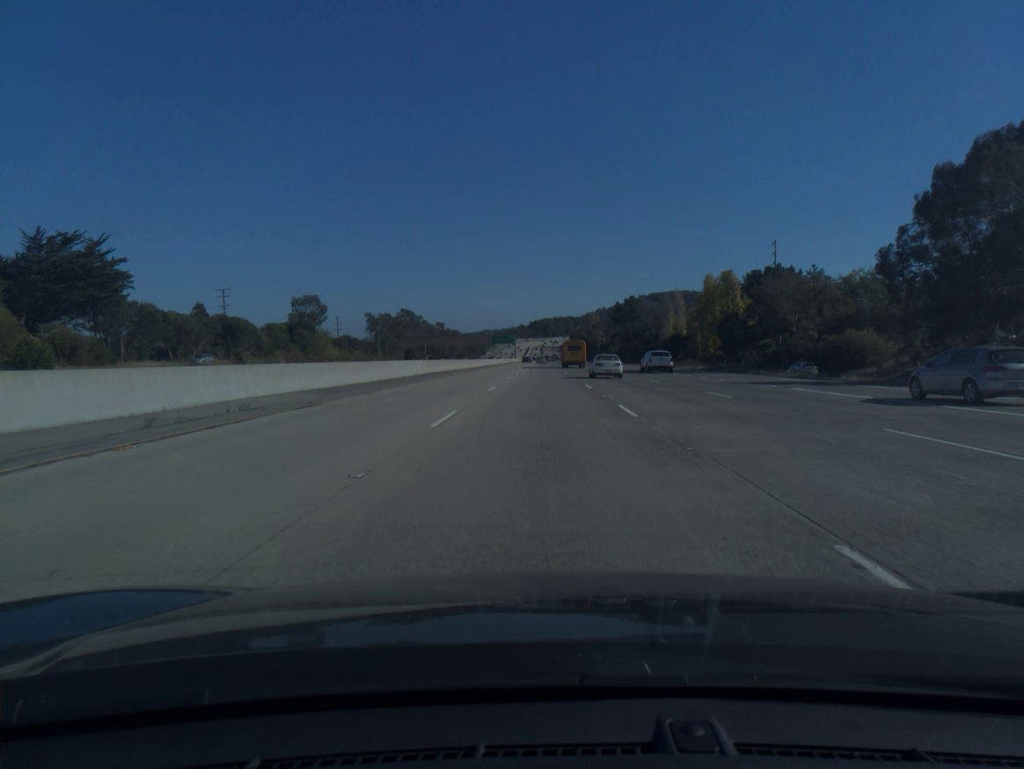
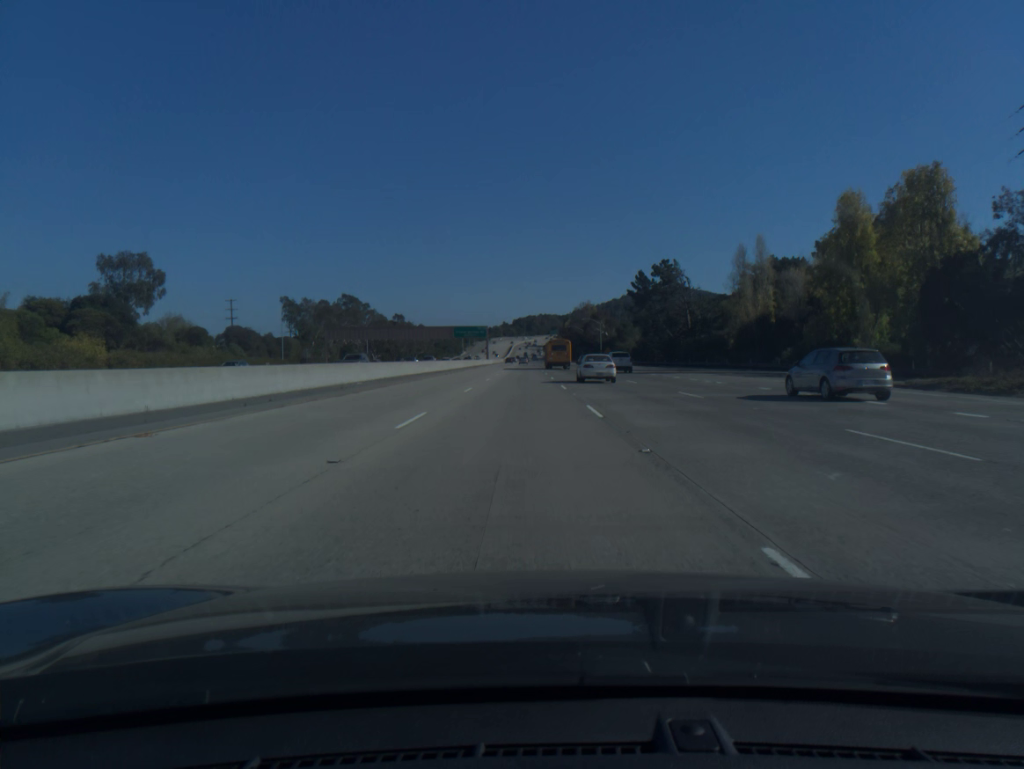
(+0.5, +71.3) m; +1°
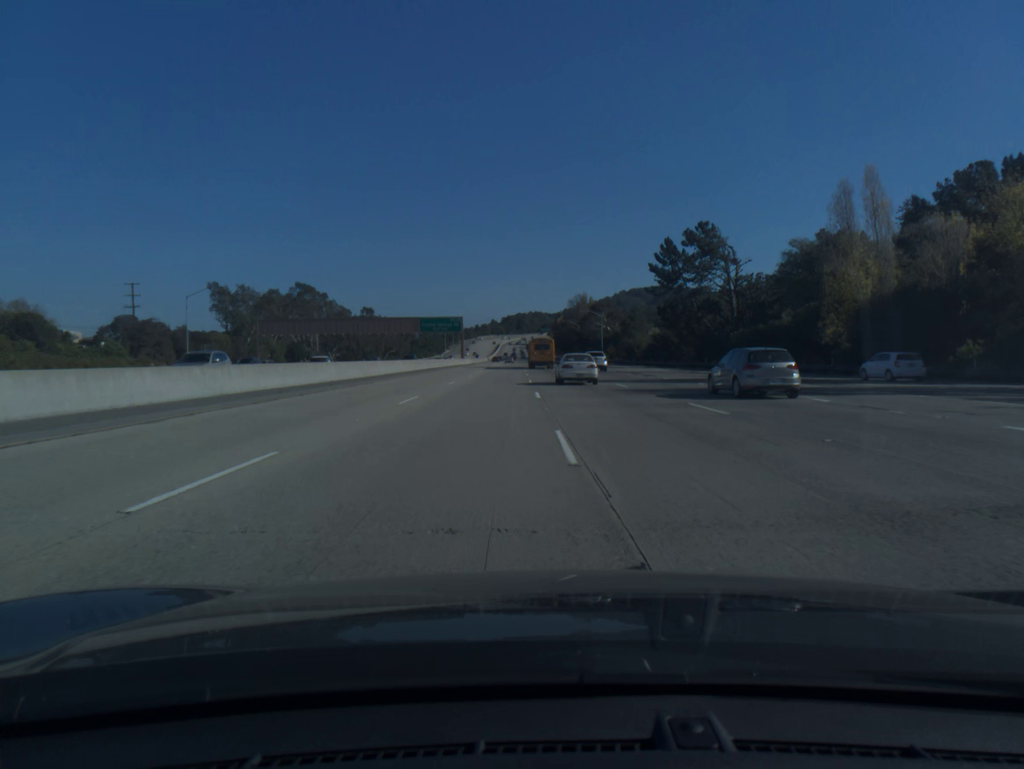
(+0.2, +35.4) m; +1°
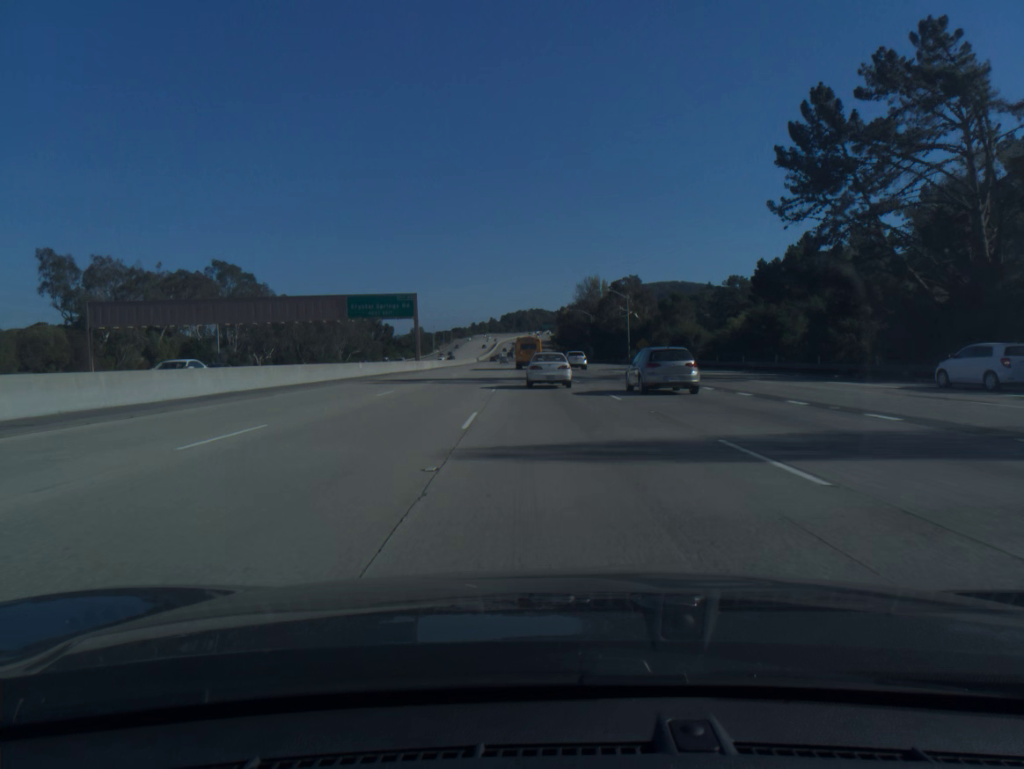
(+0.1, +52.5) m; 0°
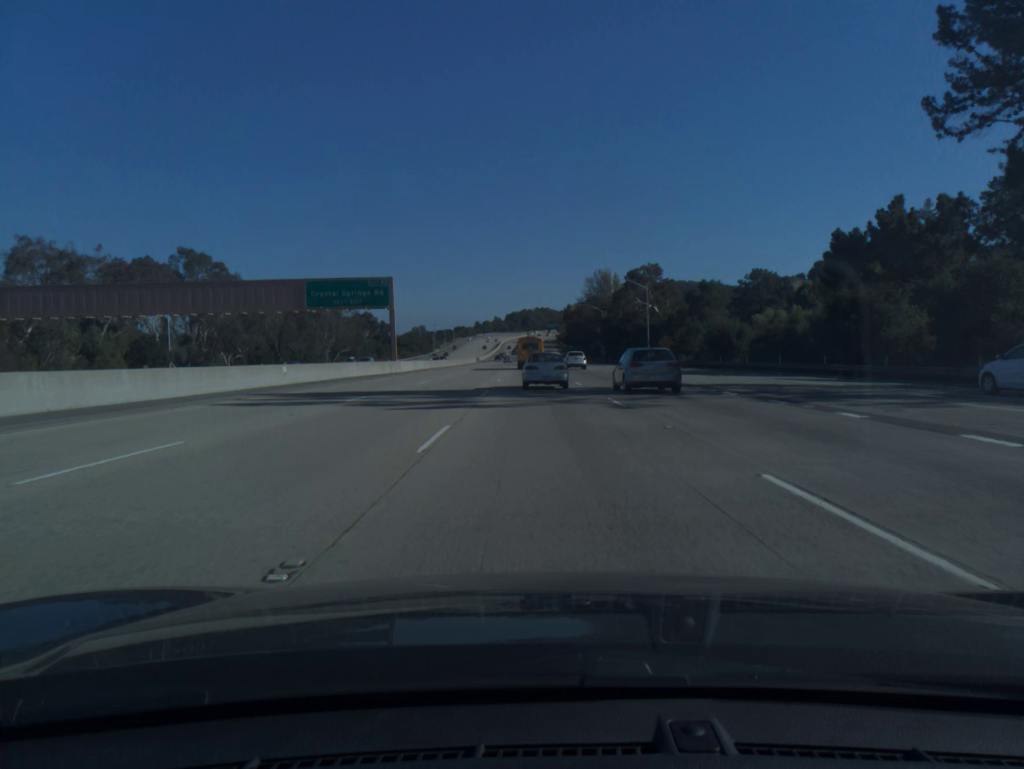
(-0.1, +17.2) m; 0°
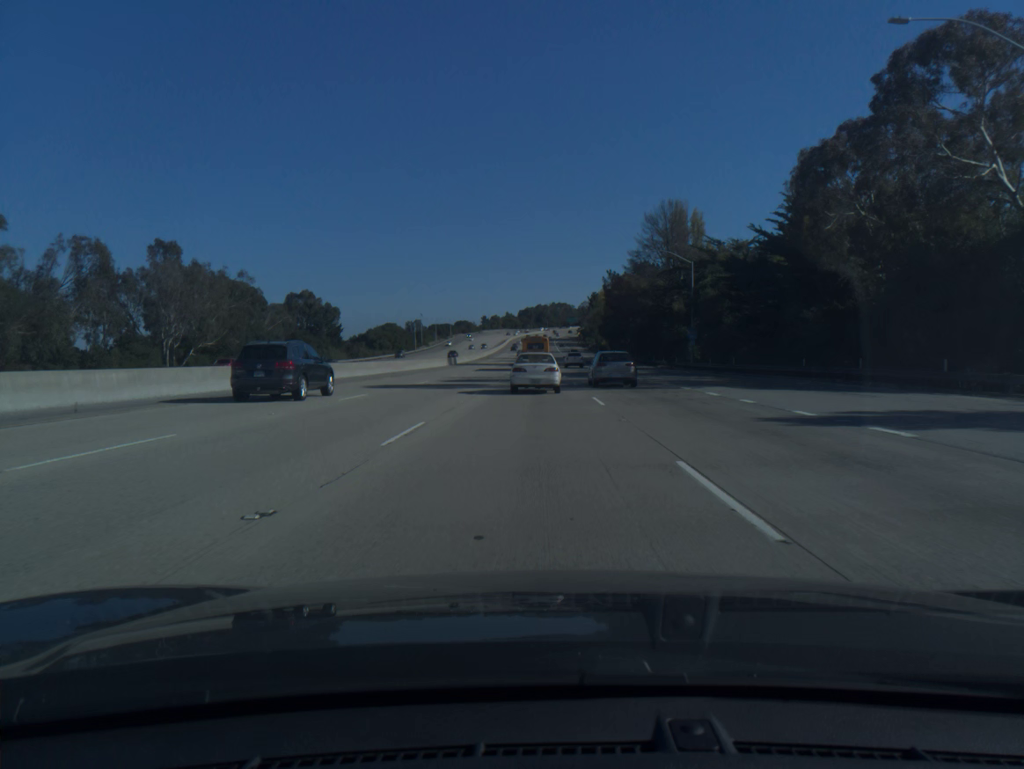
(-0.9, +84.7) m; -1°
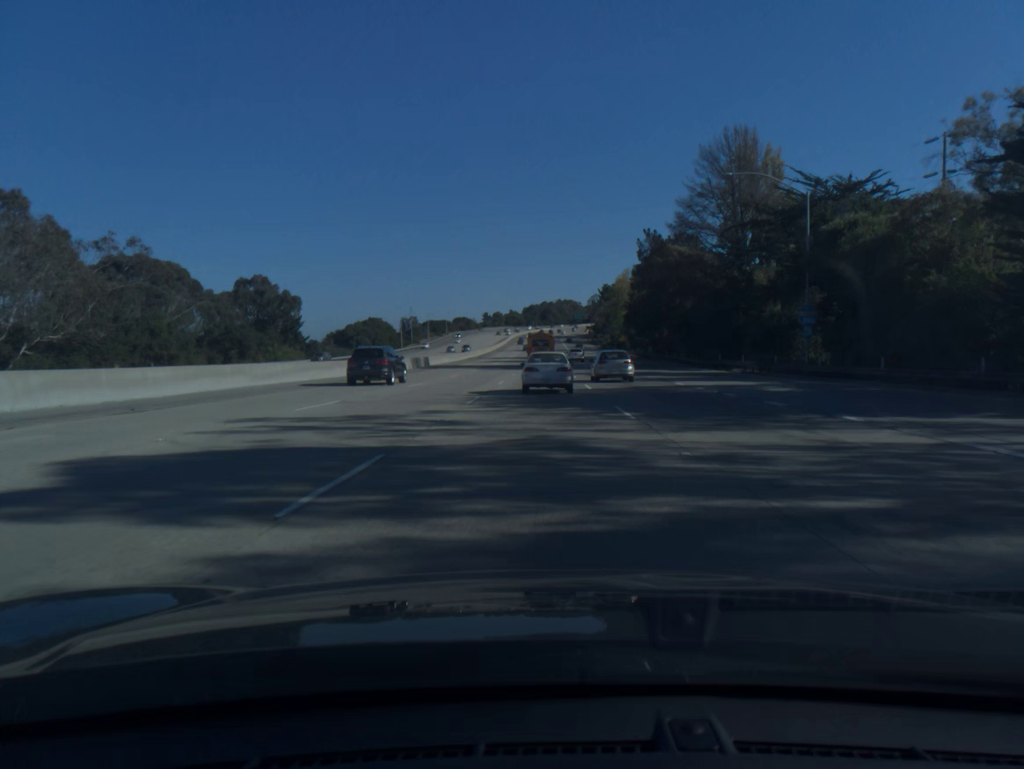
(-0.1, +33.5) m; 0°
